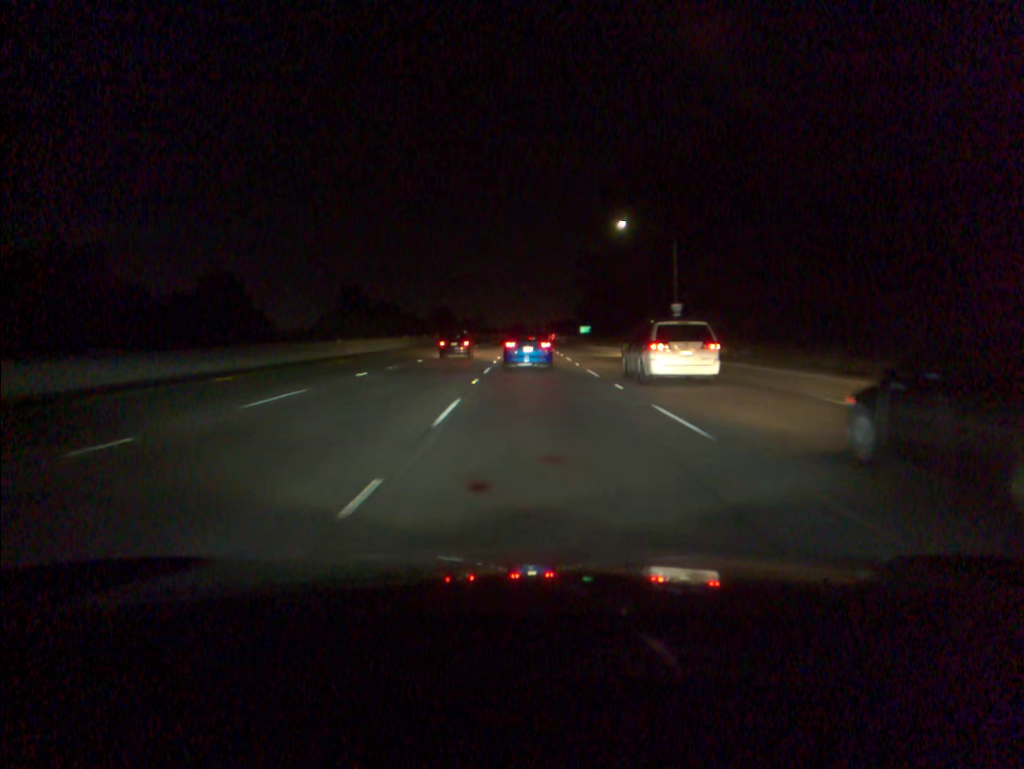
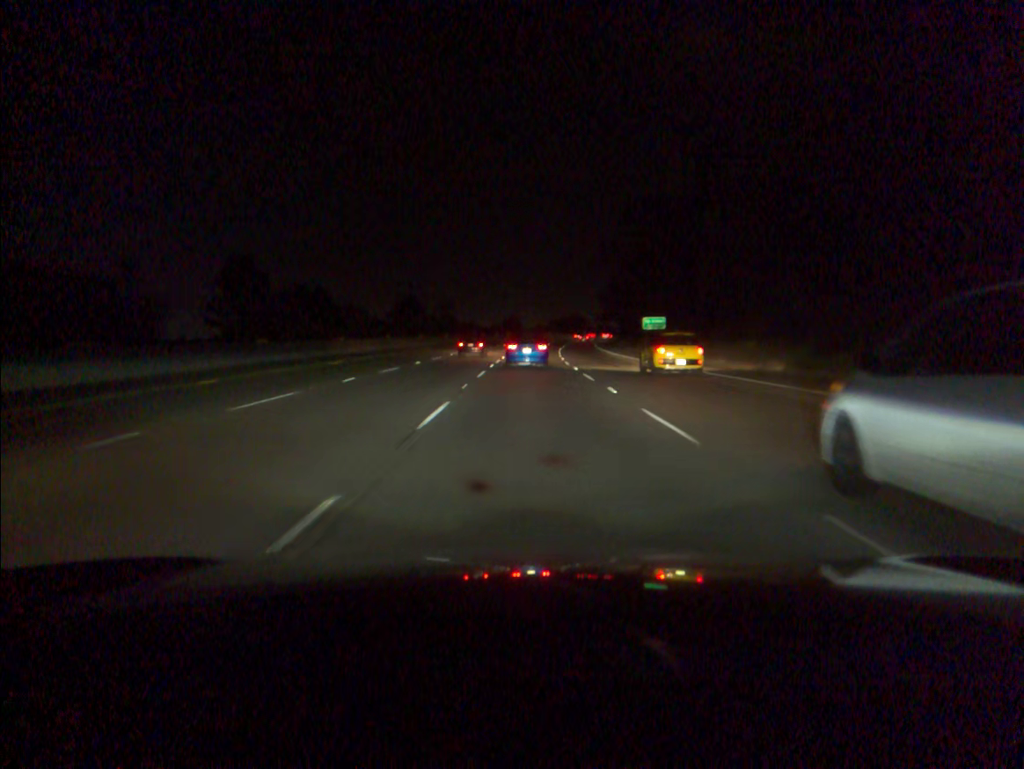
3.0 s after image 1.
(+0.3, +87.8) m; 0°
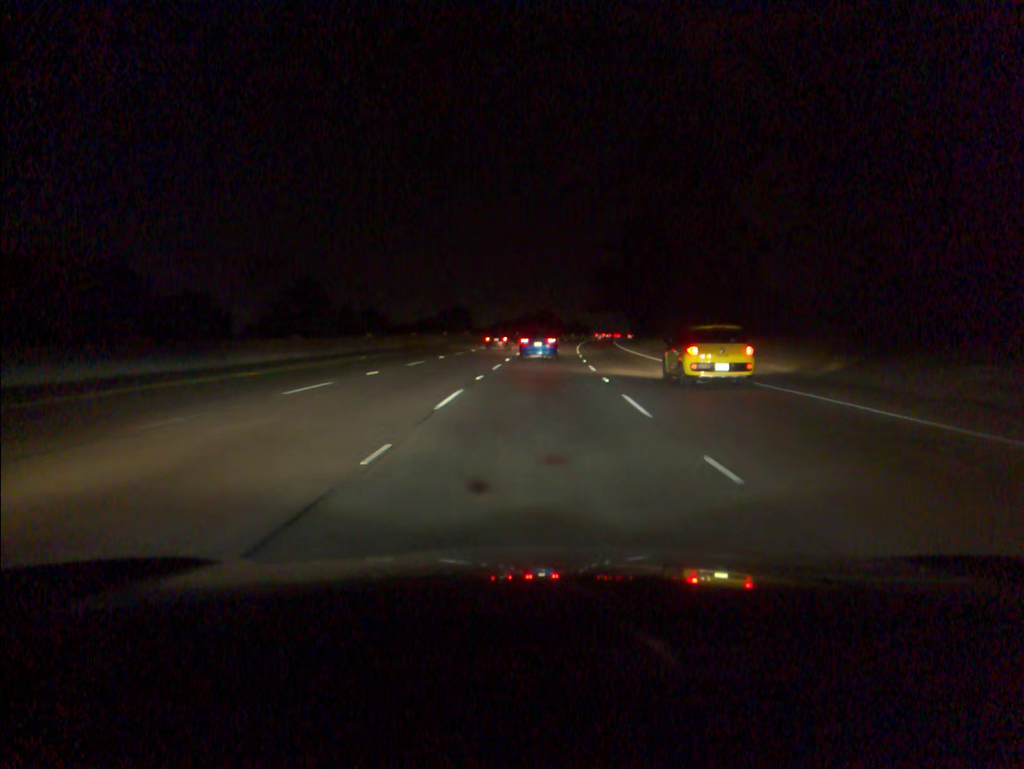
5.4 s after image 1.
(+1.1, +70.4) m; +3°
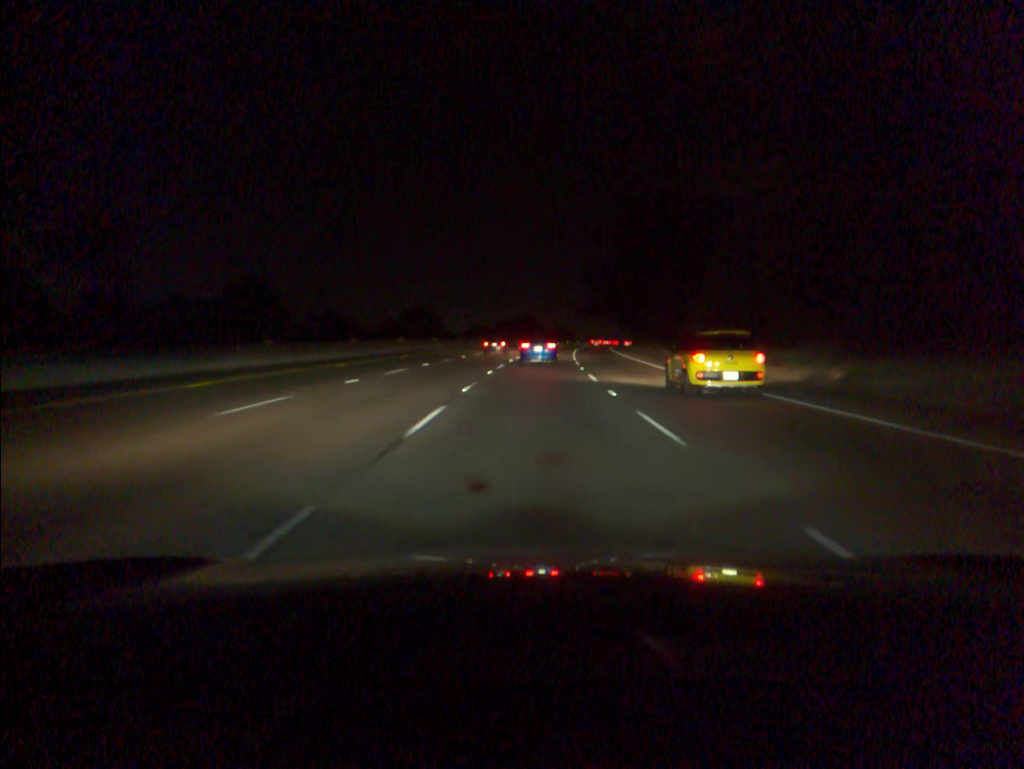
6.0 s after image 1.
(+0.2, +17.7) m; +1°
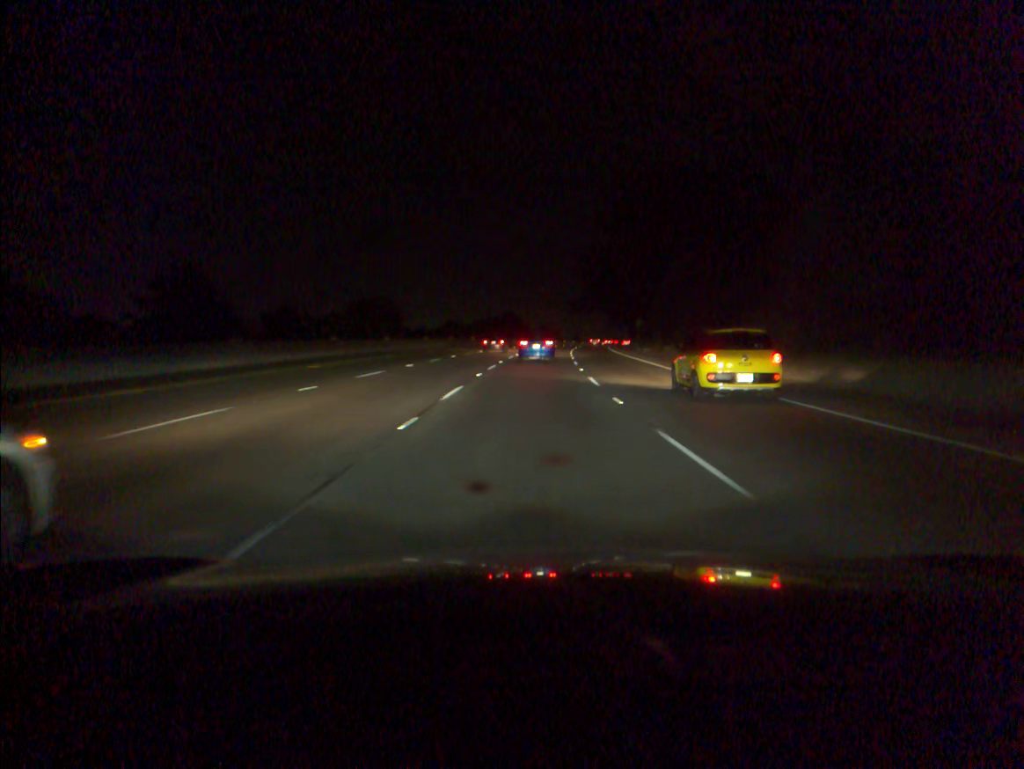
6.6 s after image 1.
(+0.2, +17.7) m; +1°
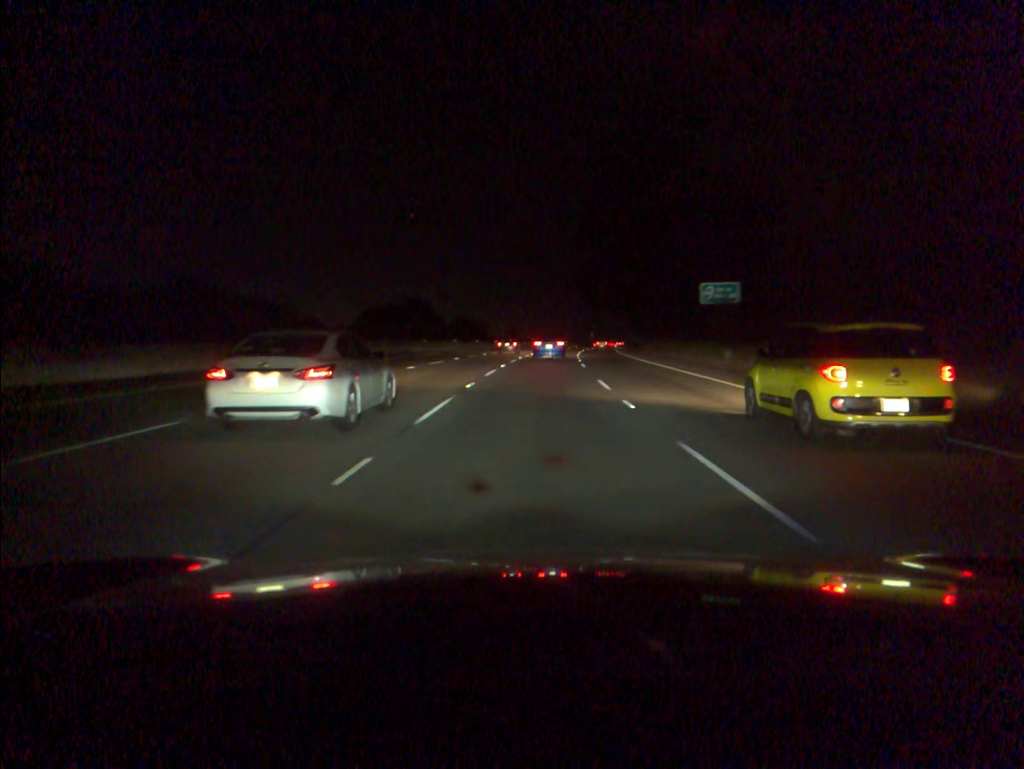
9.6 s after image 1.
(+3.7, +89.3) m; +5°
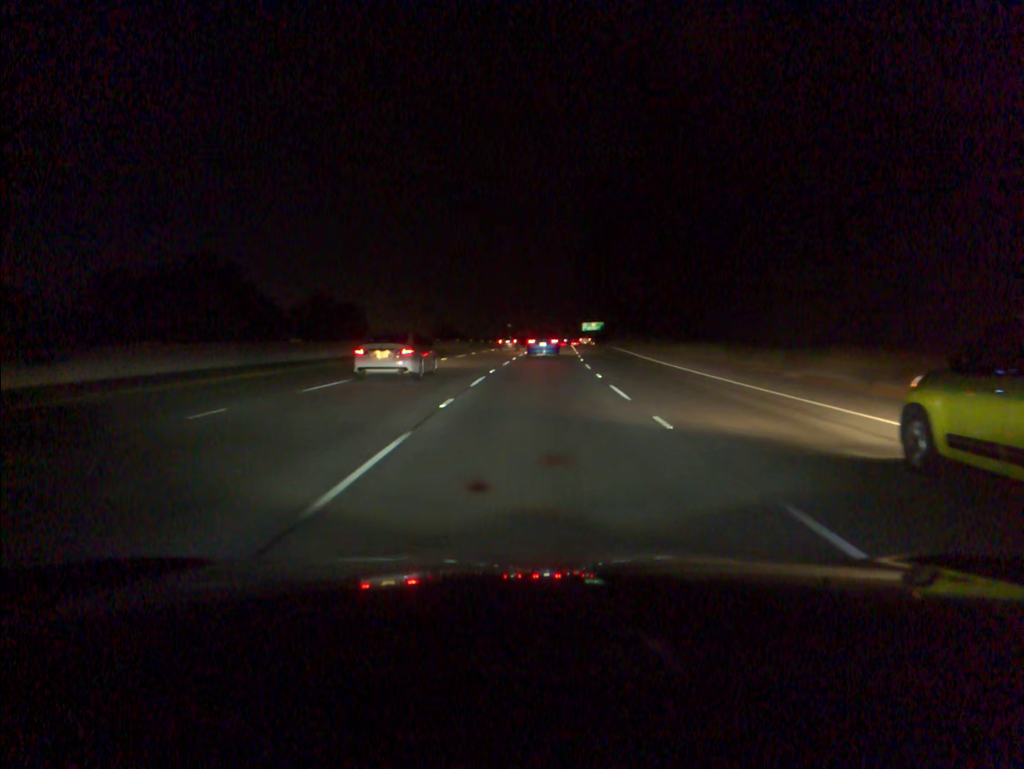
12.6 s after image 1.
(+5.0, +91.5) m; +6°
